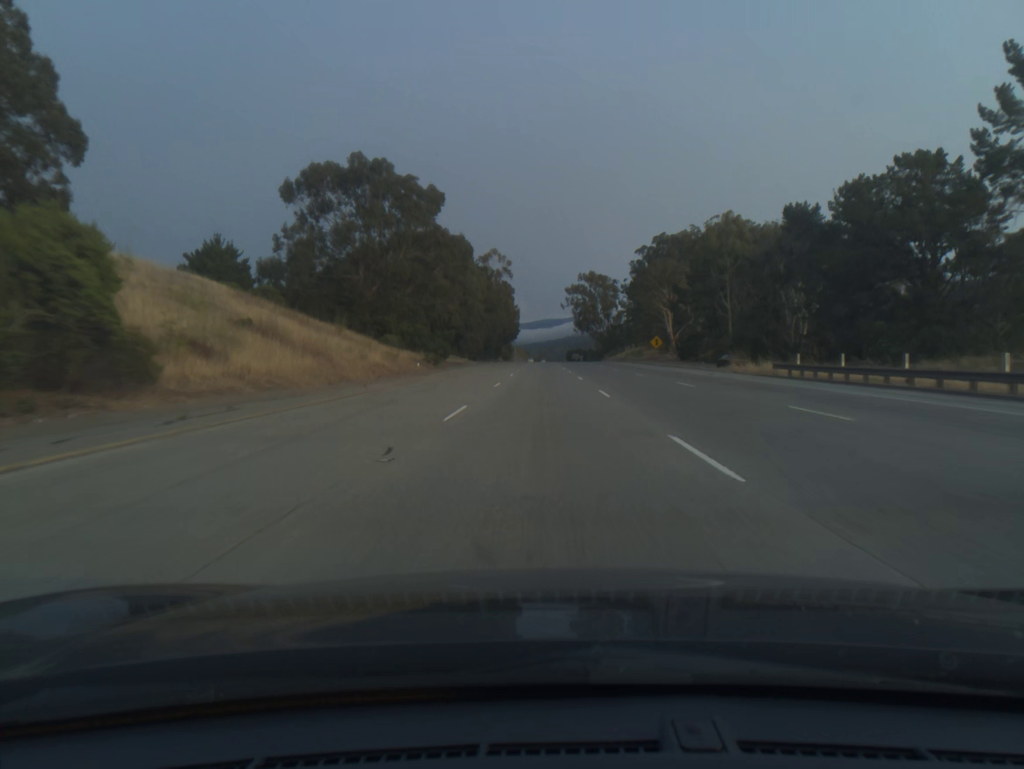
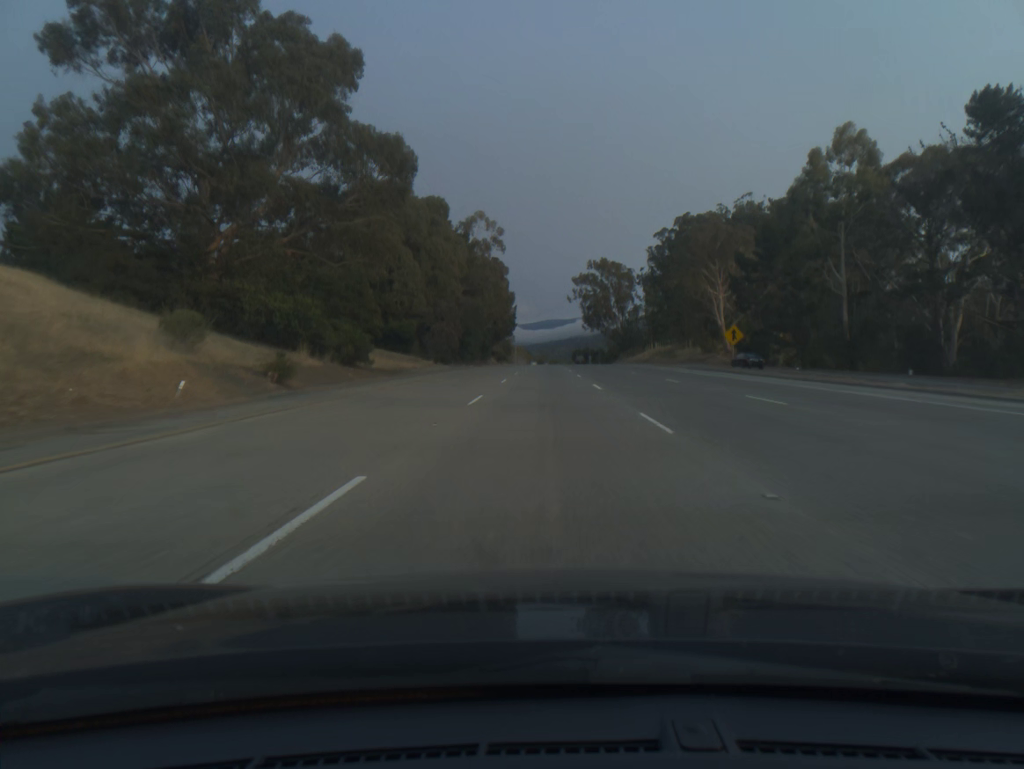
(-0.1, +39.3) m; 0°
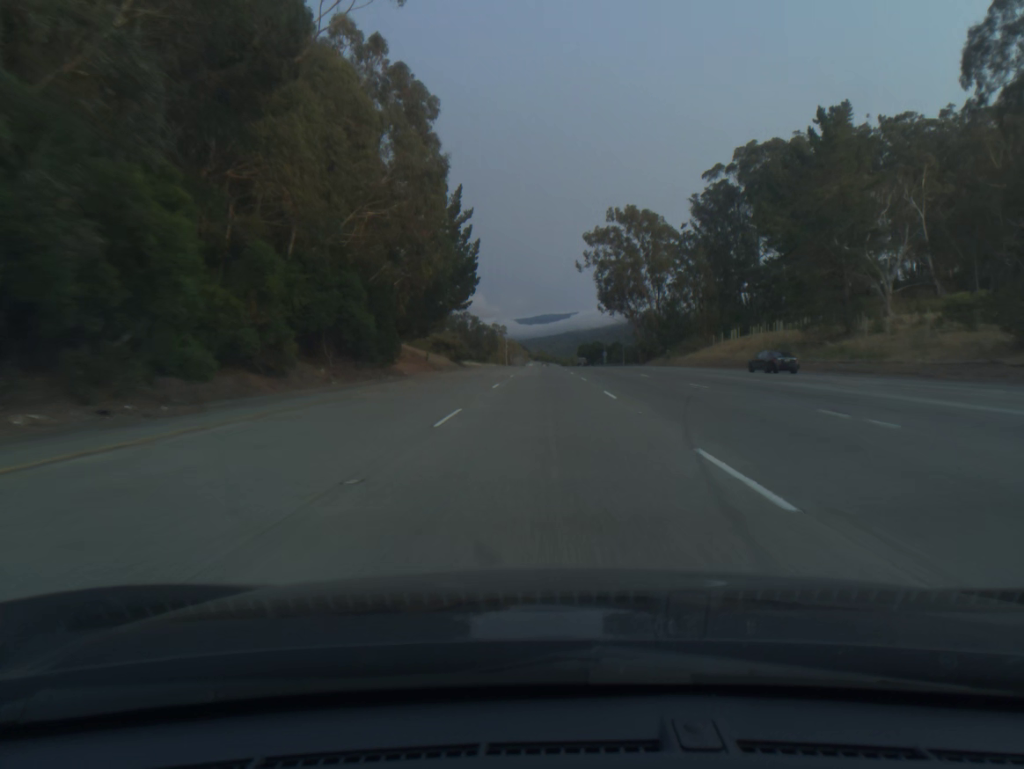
(+0.2, +78.7) m; 0°
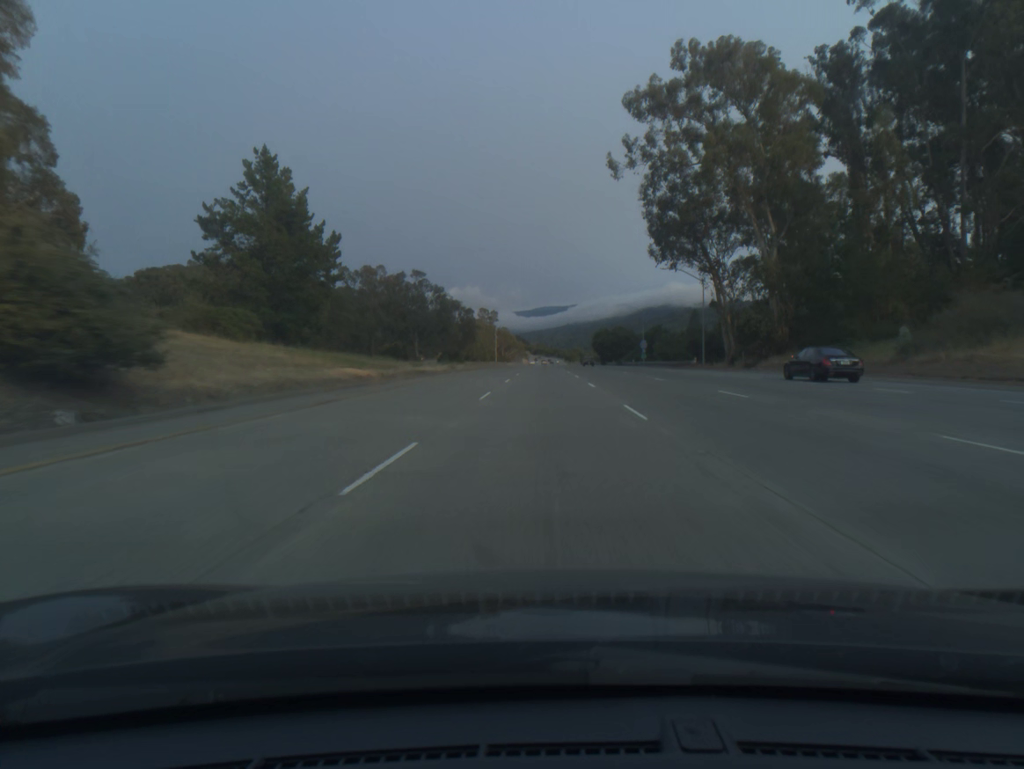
(0.0, +78.9) m; 0°
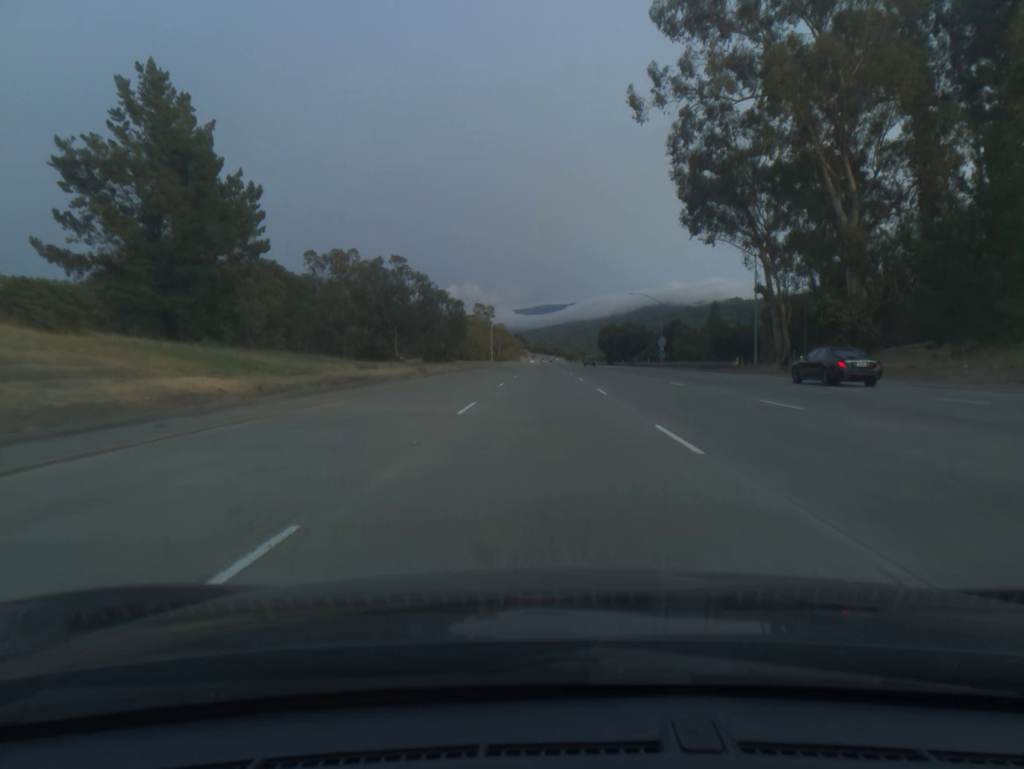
(0.0, +19.8) m; 0°
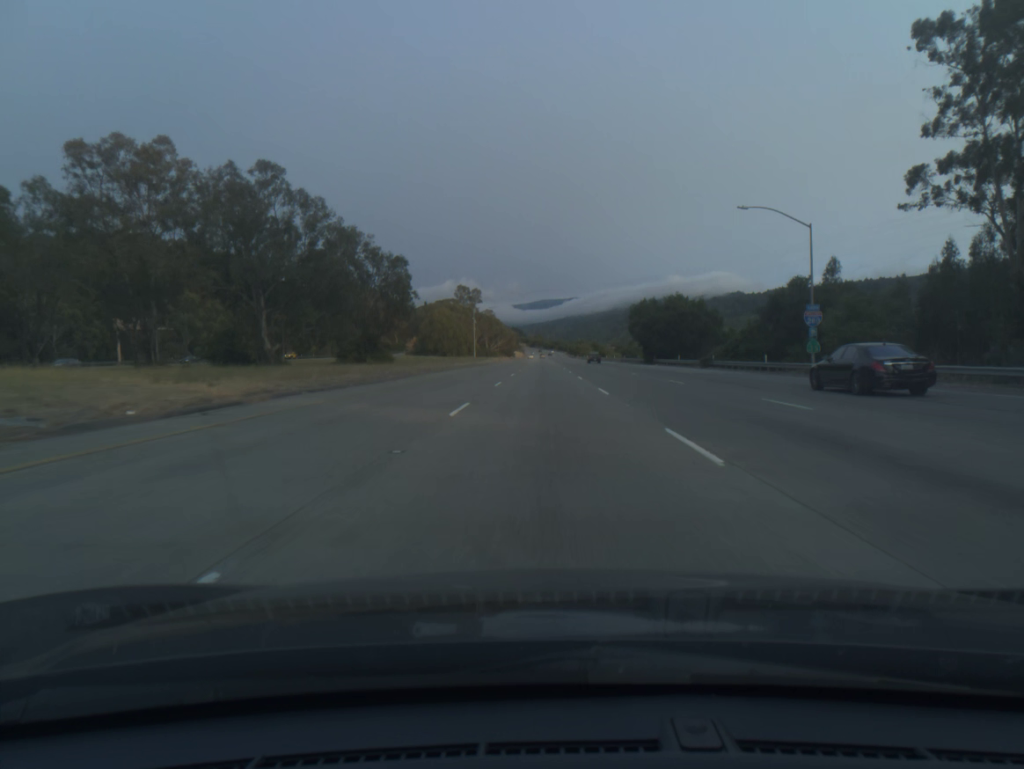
(0.0, +59.4) m; 0°
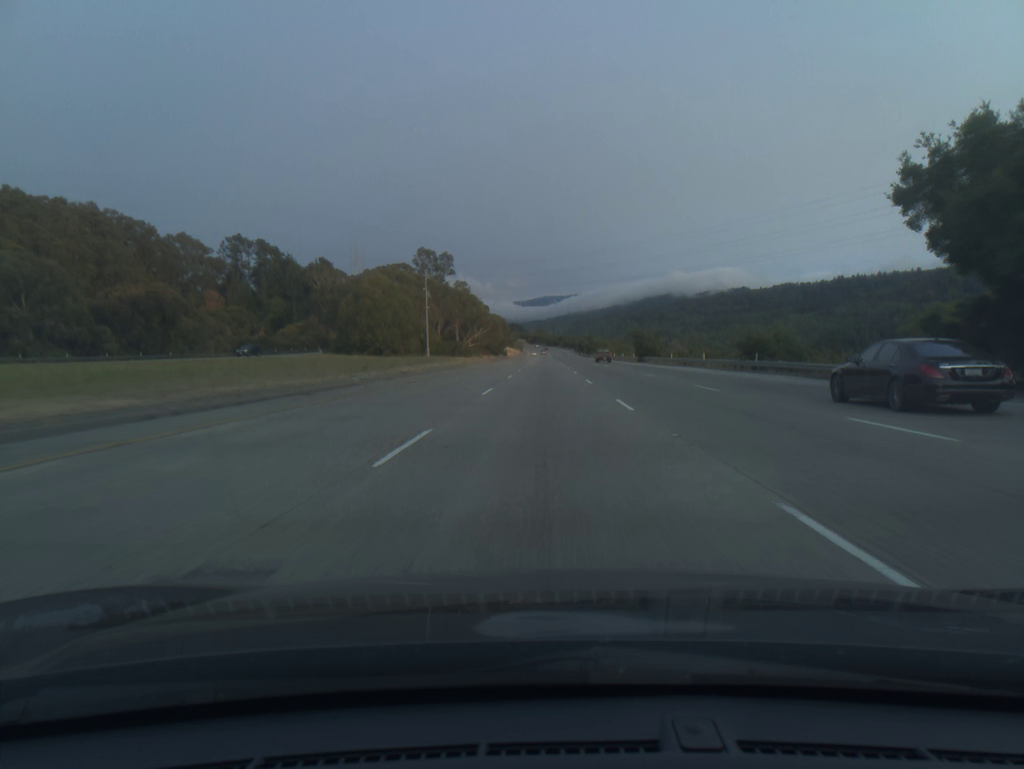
(0.0, +79.4) m; 0°
